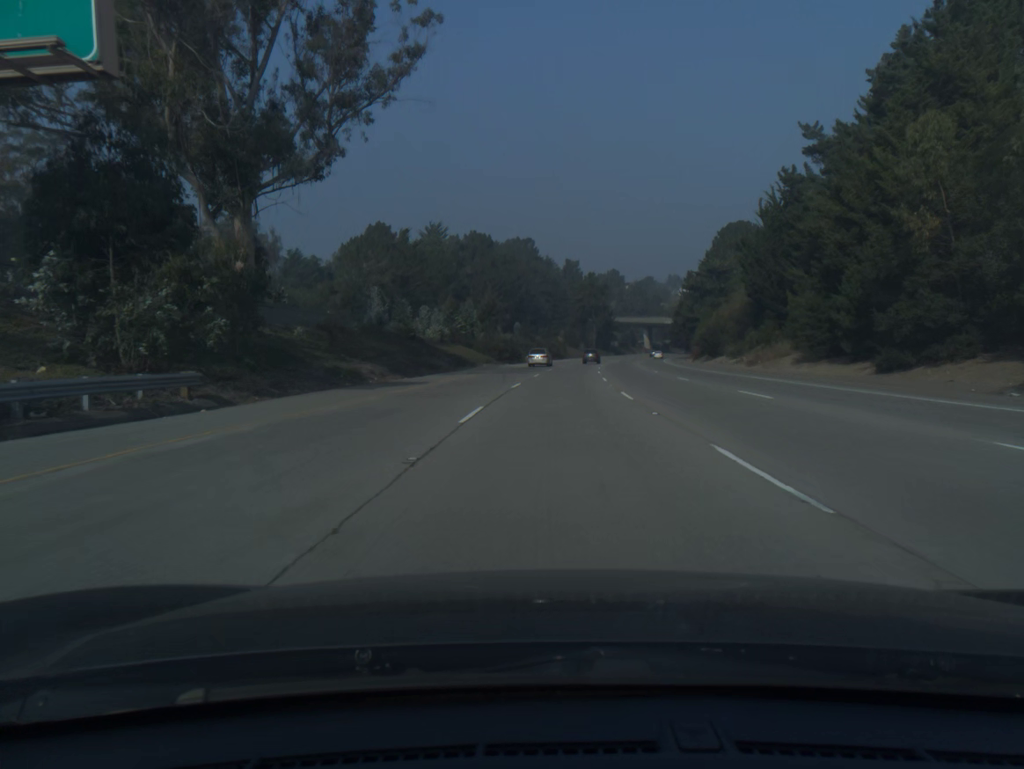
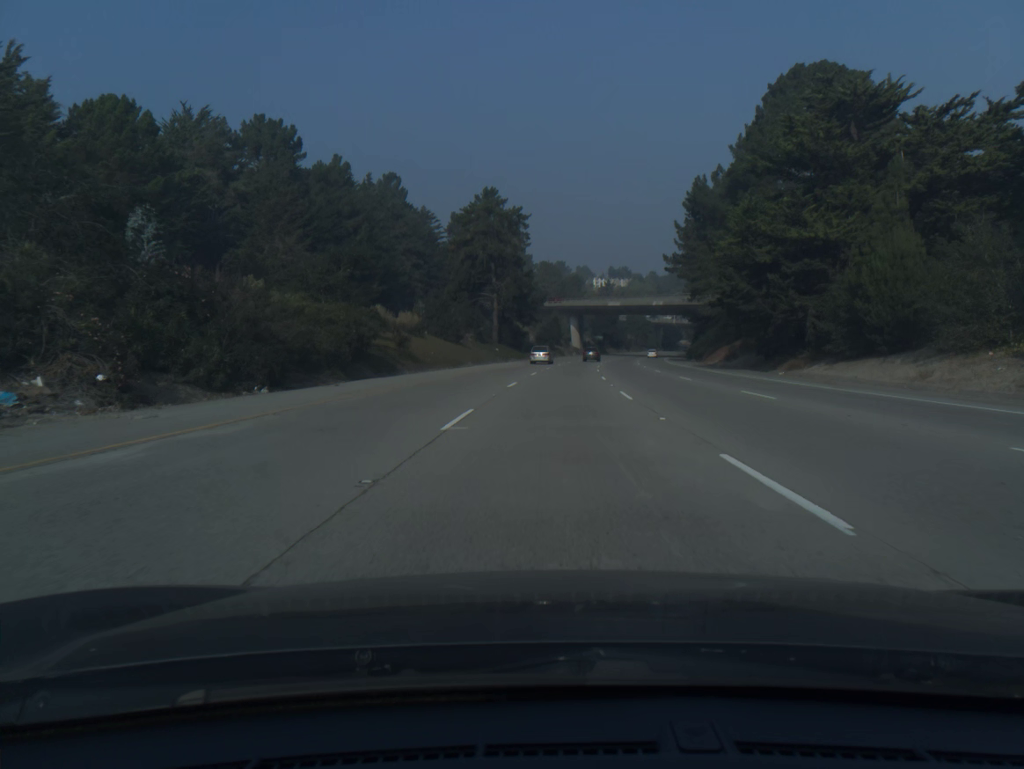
(+6.6, +103.0) m; +7°
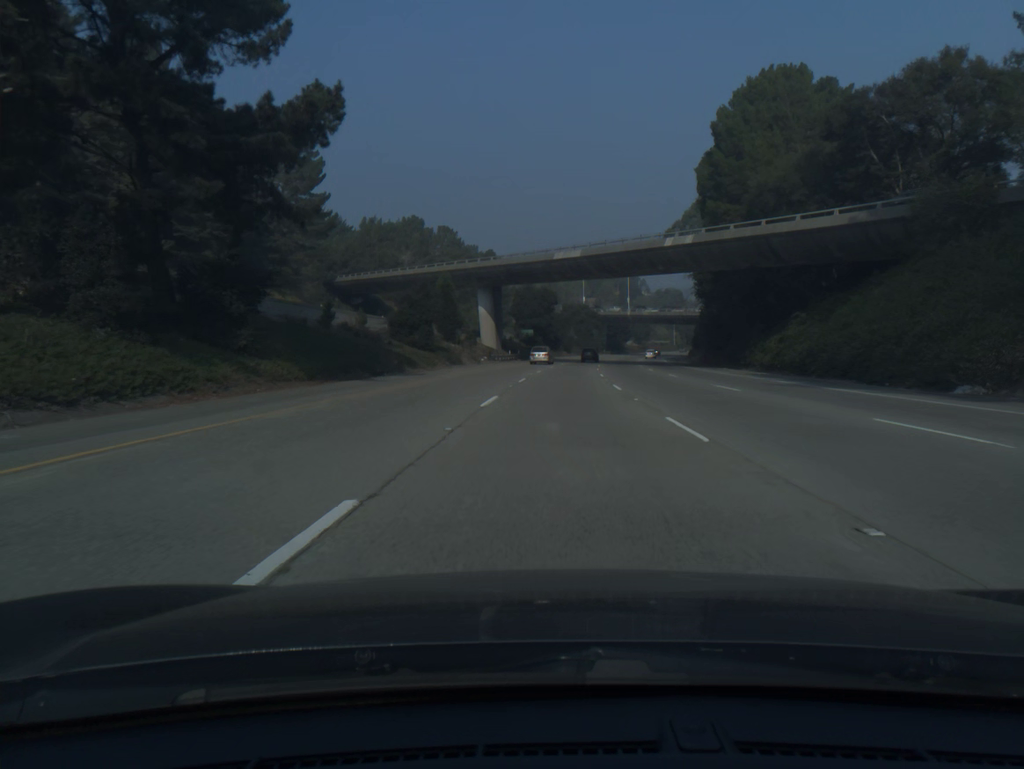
(+4.2, +82.6) m; +6°
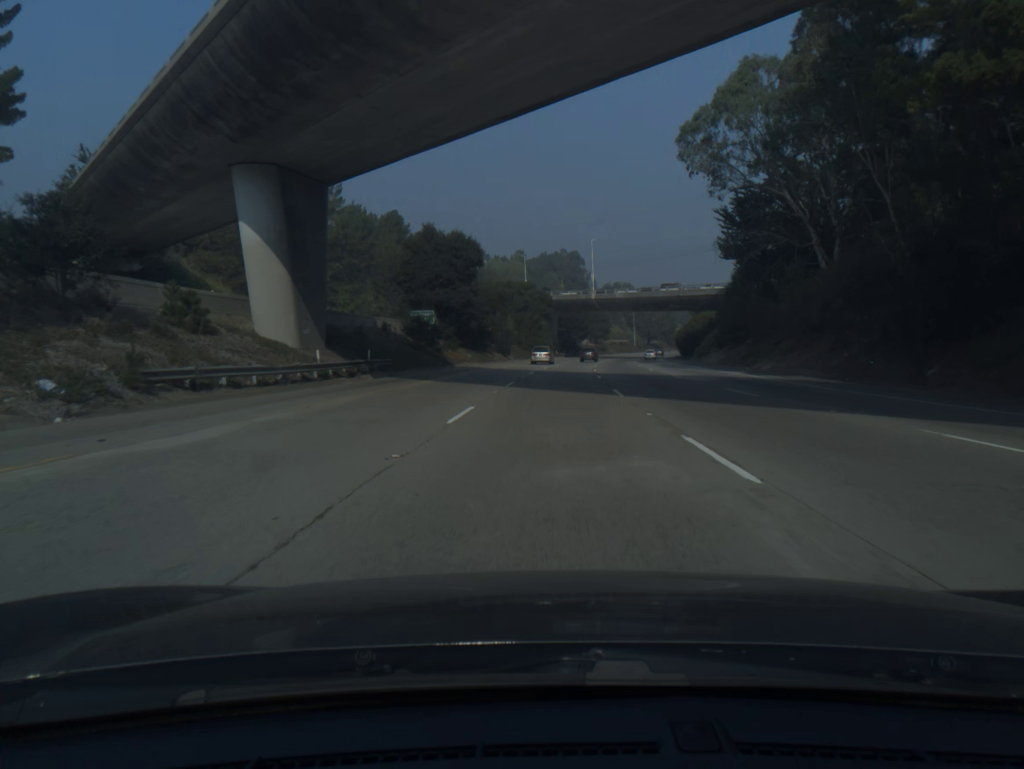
(+2.6, +61.9) m; +4°
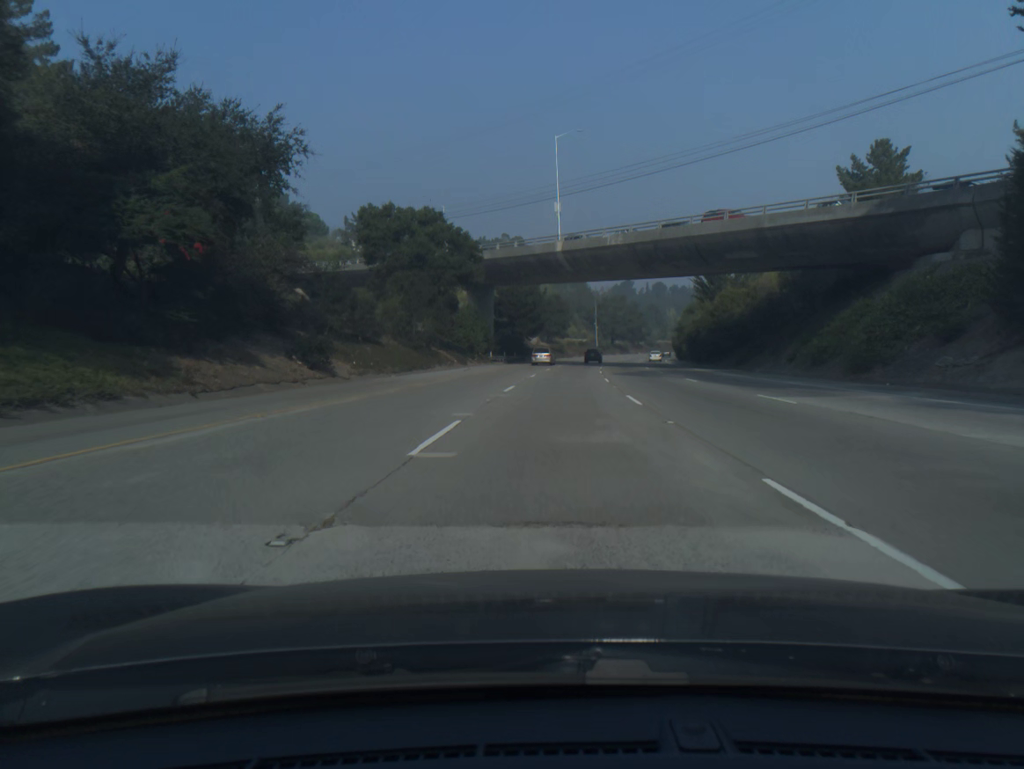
(+2.2, +61.9) m; +4°
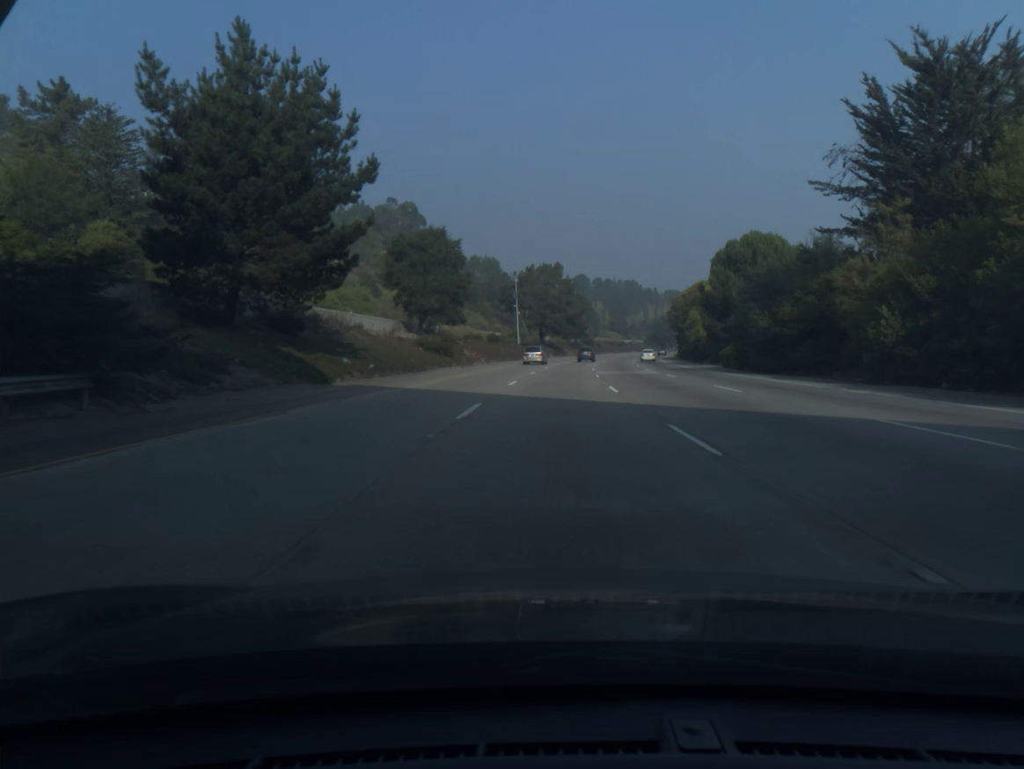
(+4.5, +82.4) m; +6°
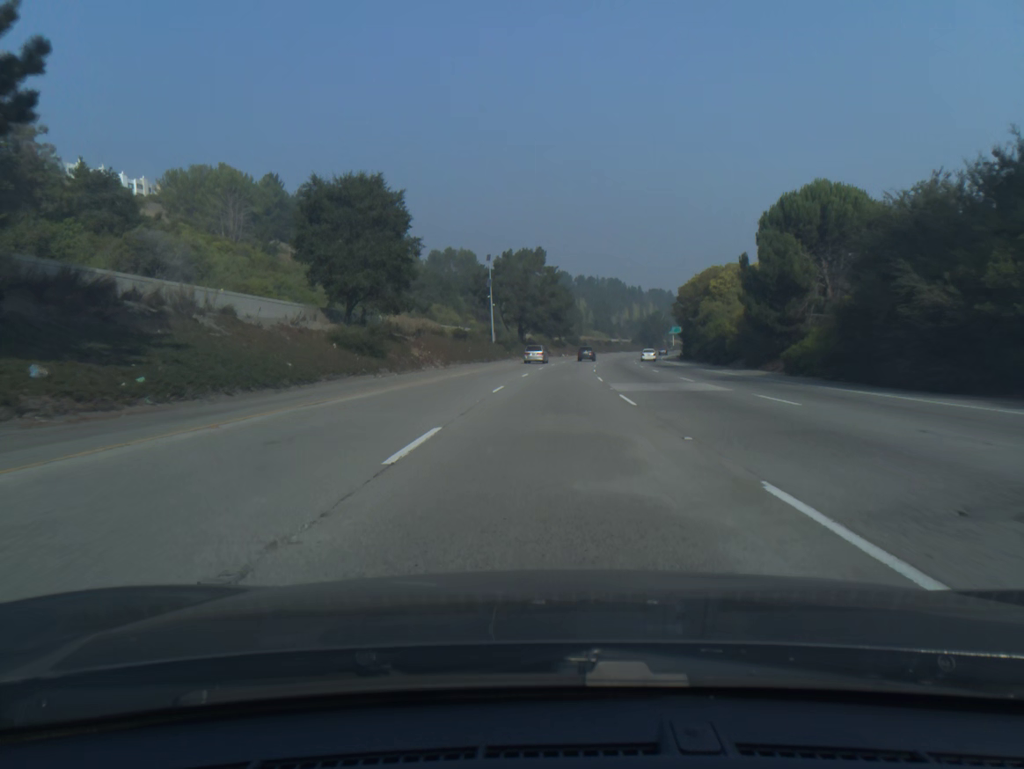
(+0.3, +20.6) m; +1°
